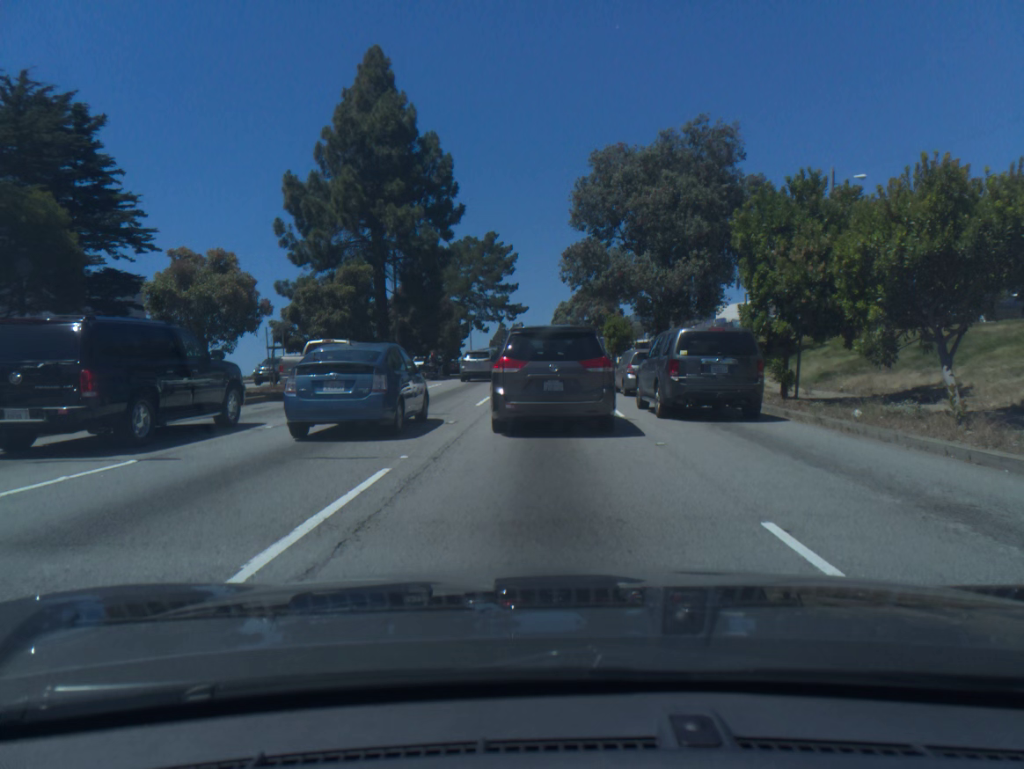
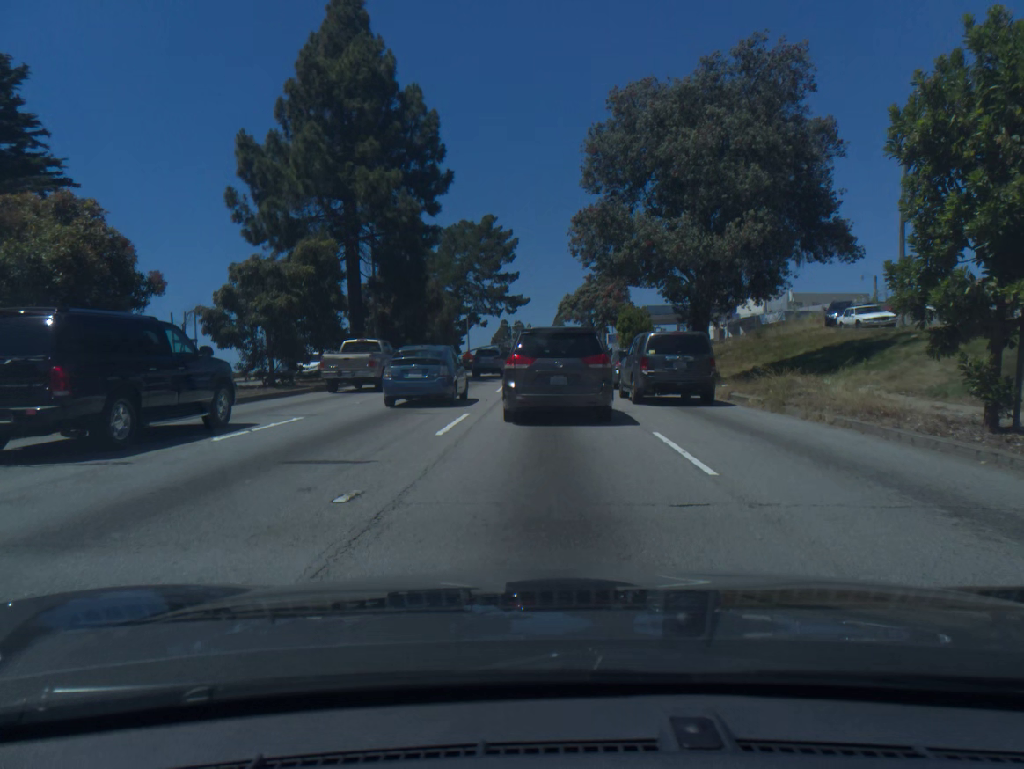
(-0.1, +8.1) m; -1°
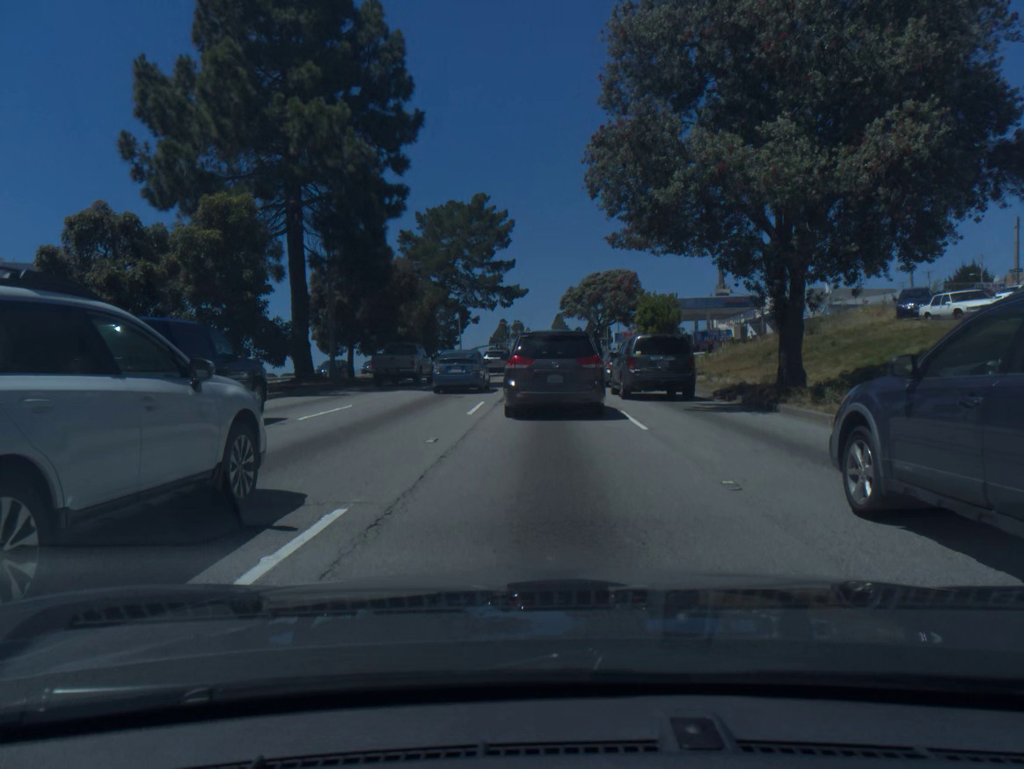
(0.0, +10.1) m; 0°
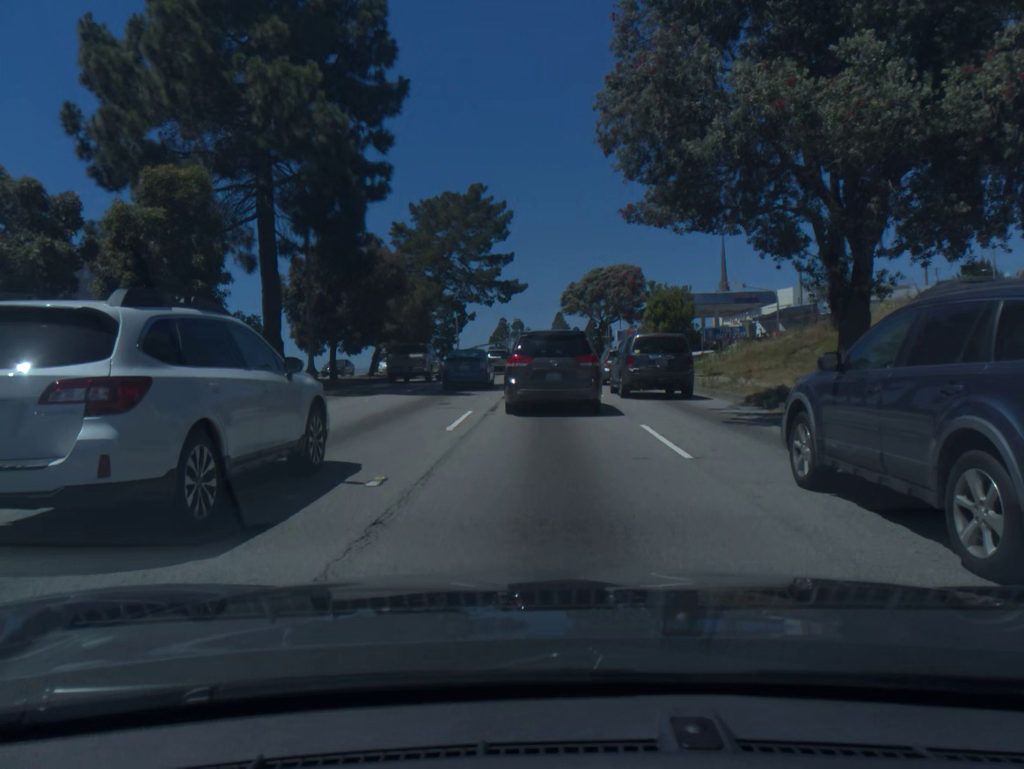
(0.0, +3.7) m; 0°
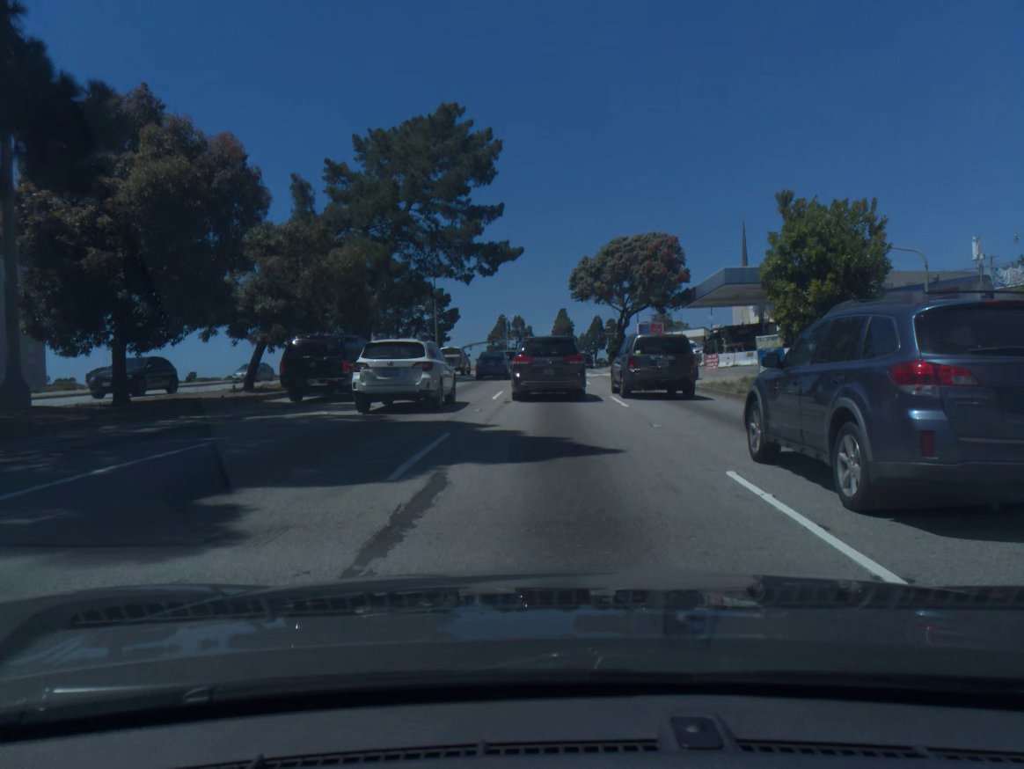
(0.0, +19.6) m; 0°
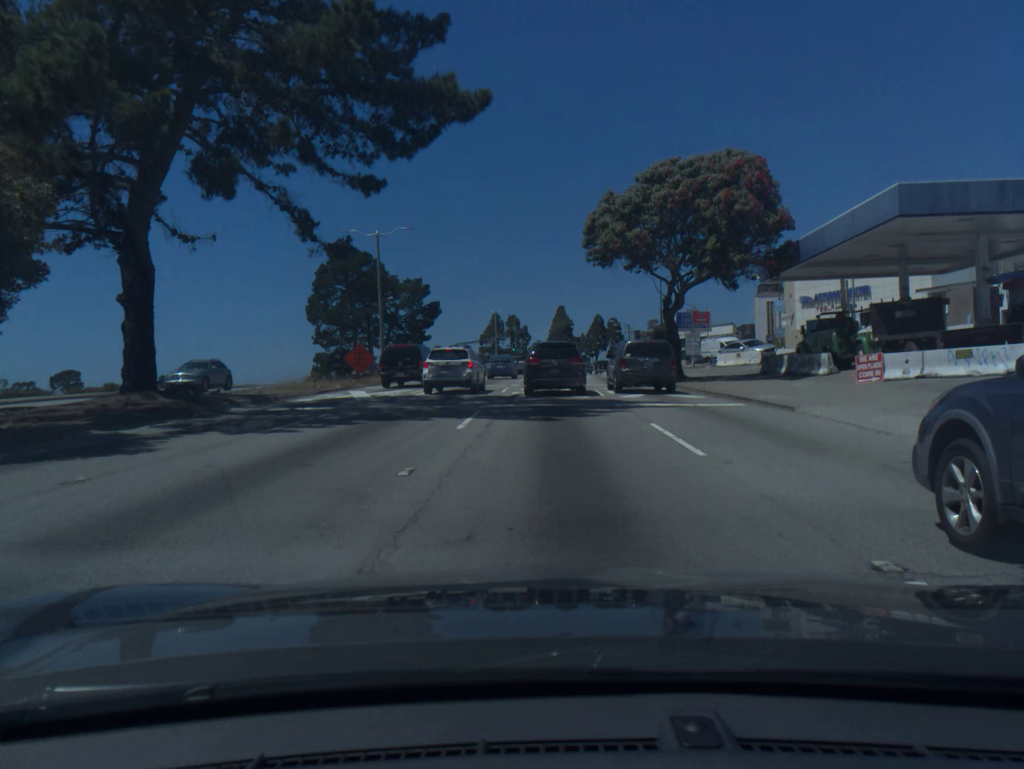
(+0.1, +23.7) m; 0°
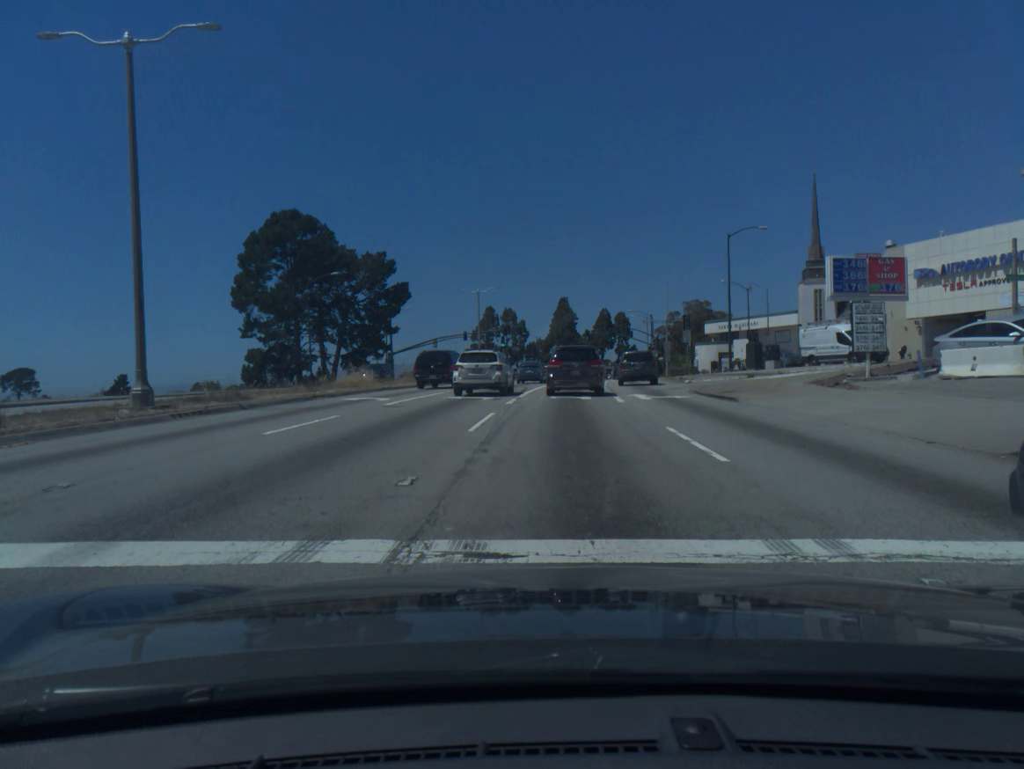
(-0.2, +29.6) m; 0°
